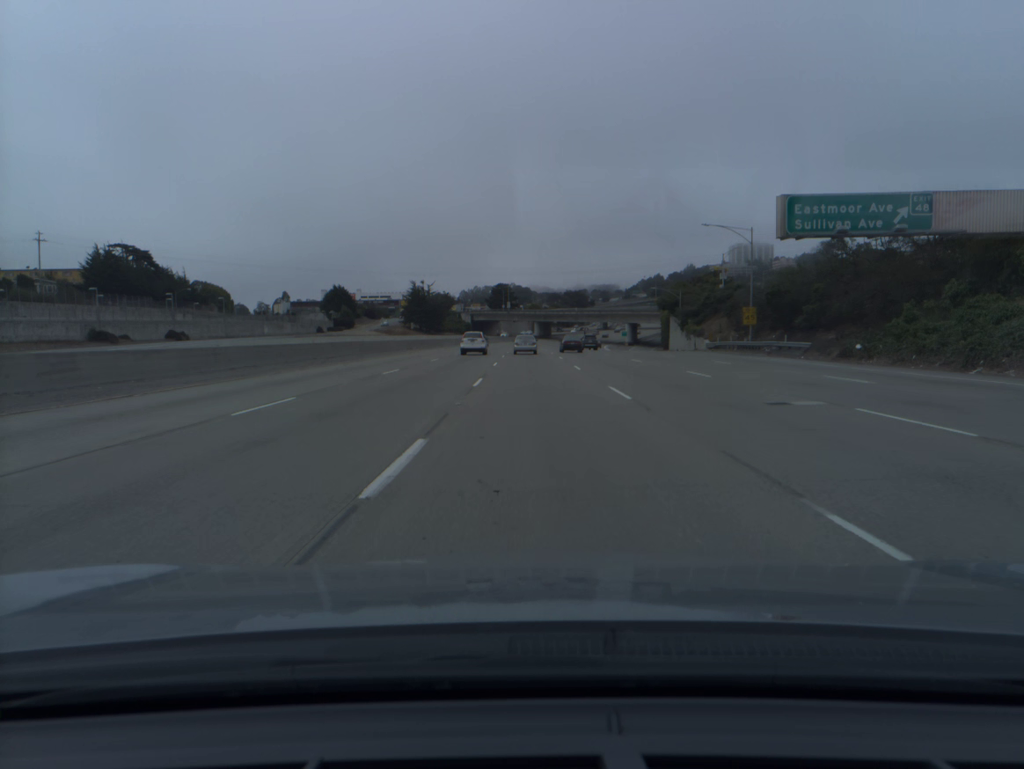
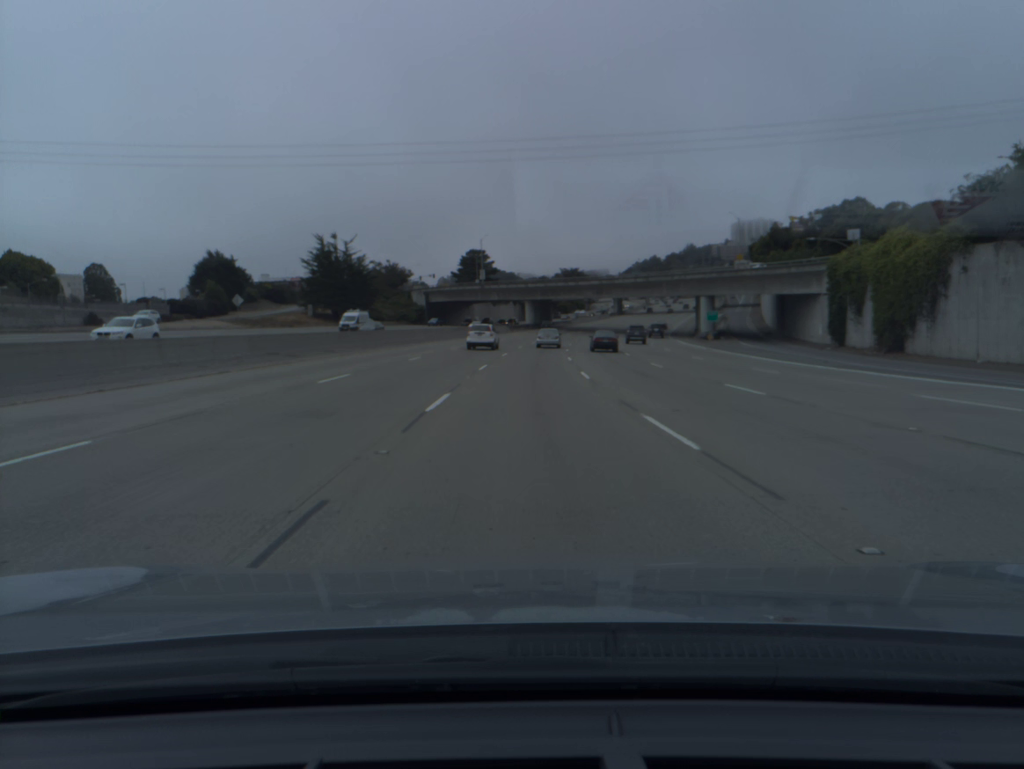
(+0.3, +95.1) m; +1°
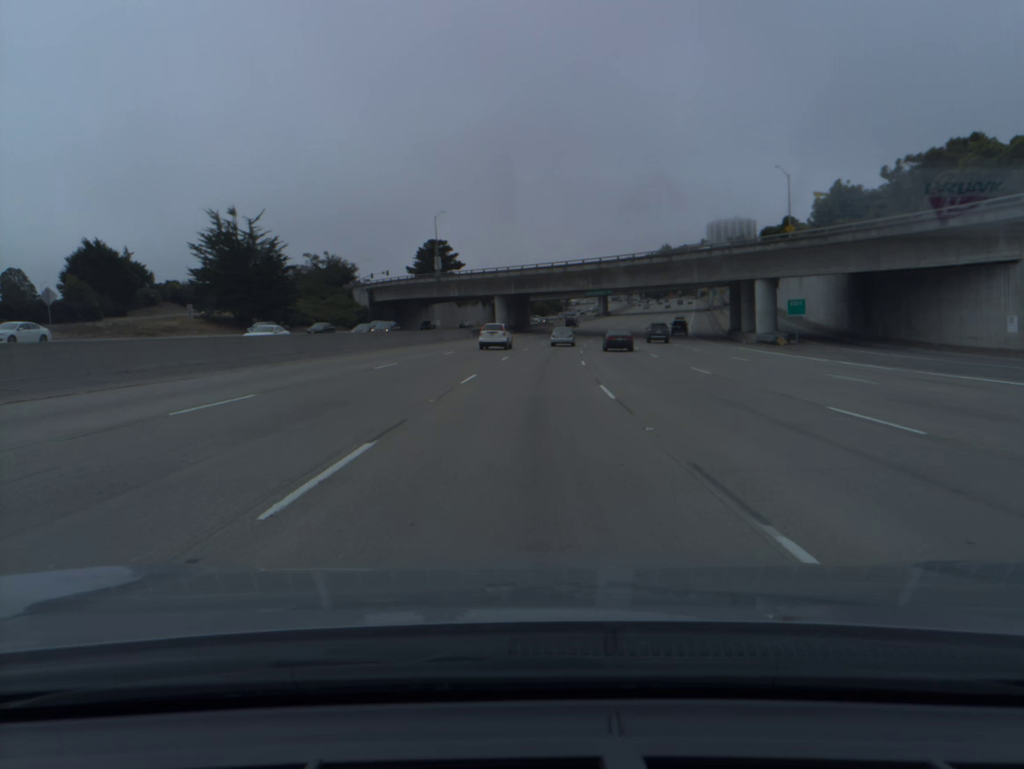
(+0.5, +37.4) m; +2°
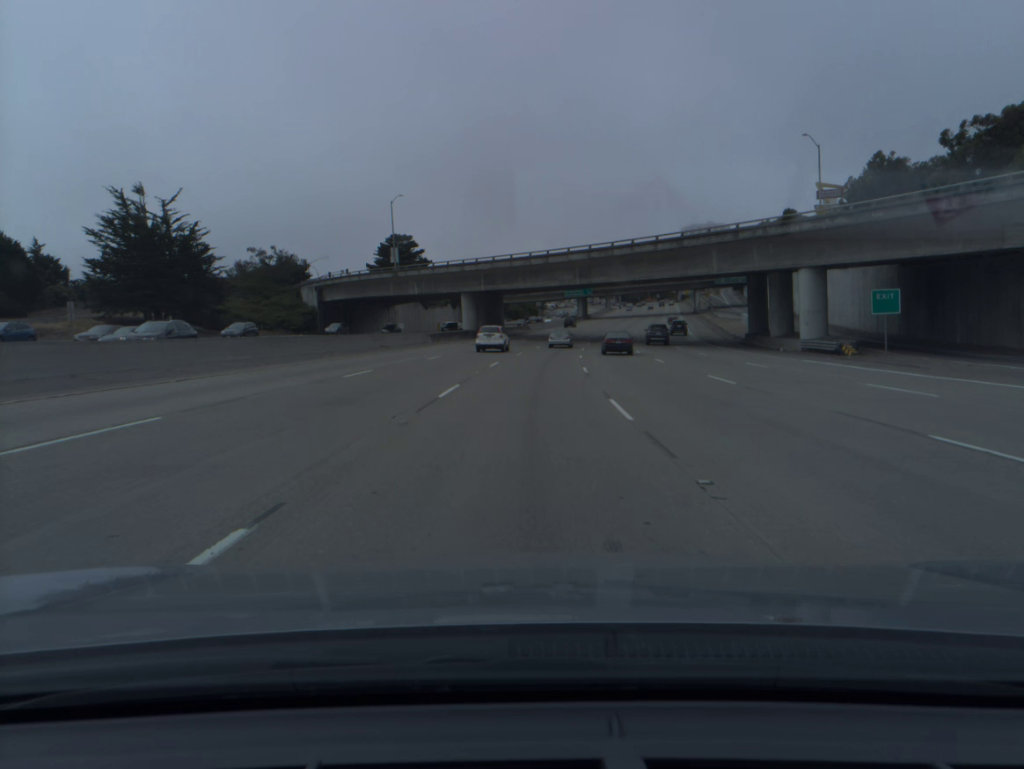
(+0.3, +18.5) m; +2°
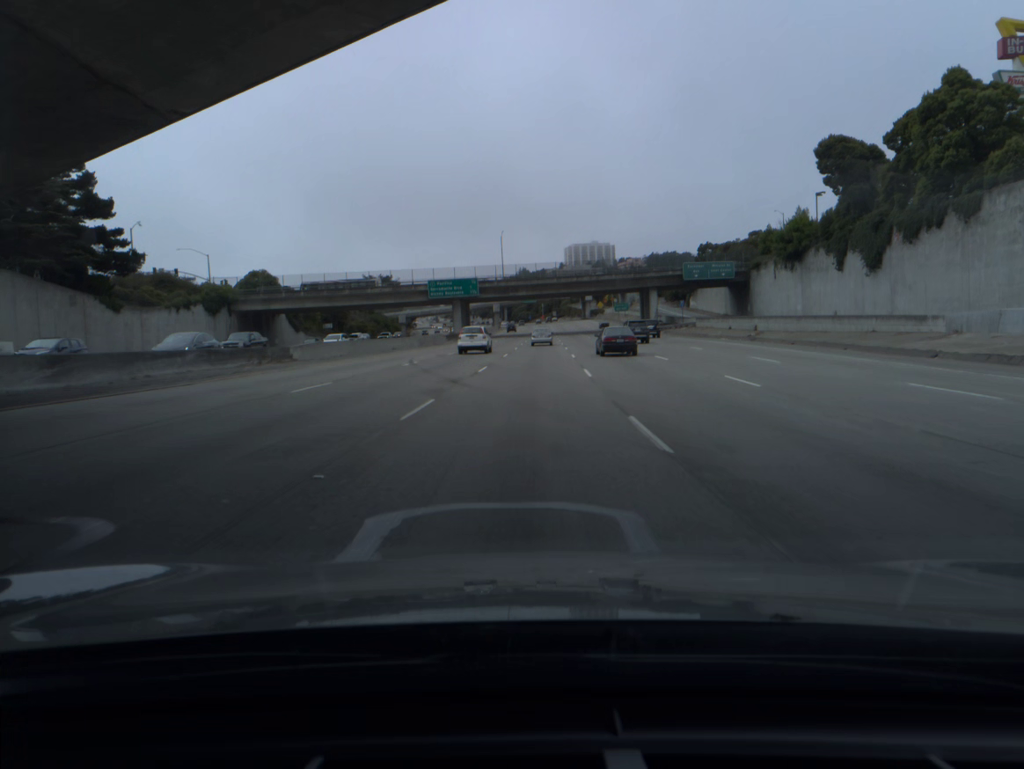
(+6.9, +91.0) m; +9°
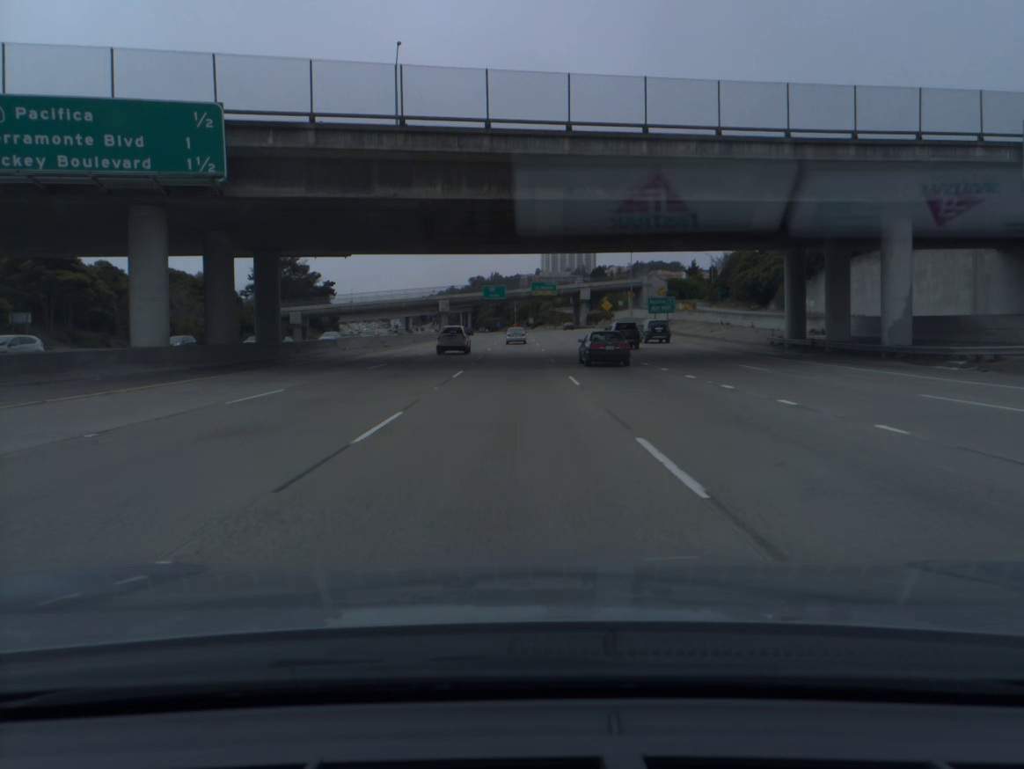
(+2.8, +90.1) m; +2°
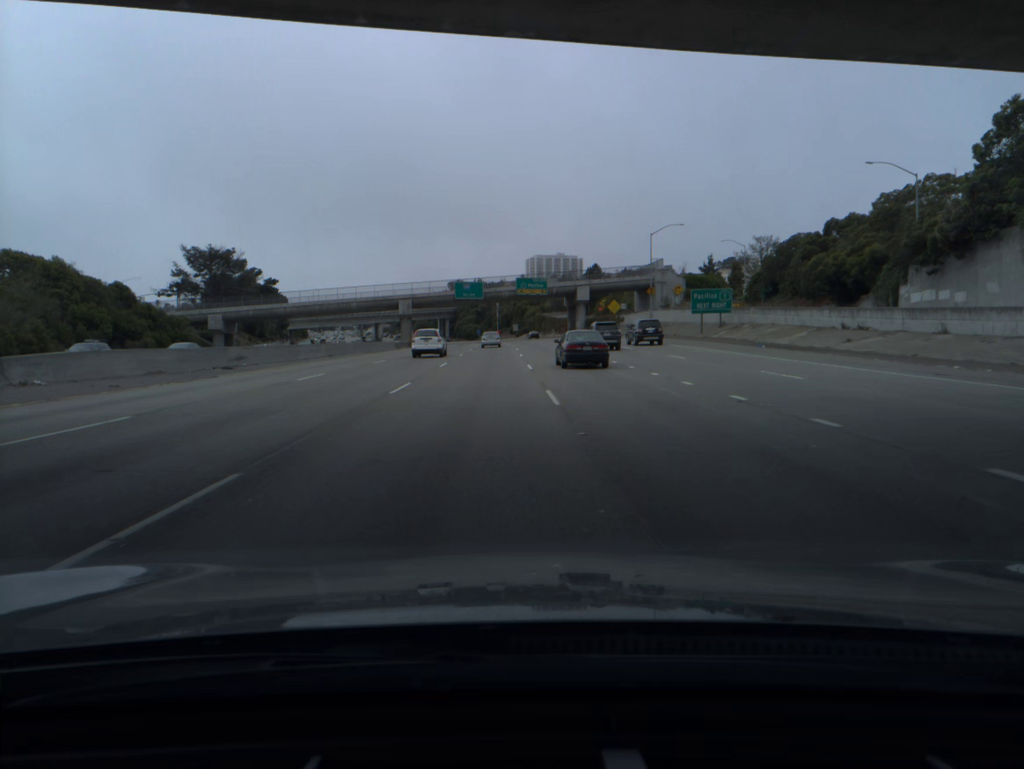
(+0.4, +35.3) m; +1°
